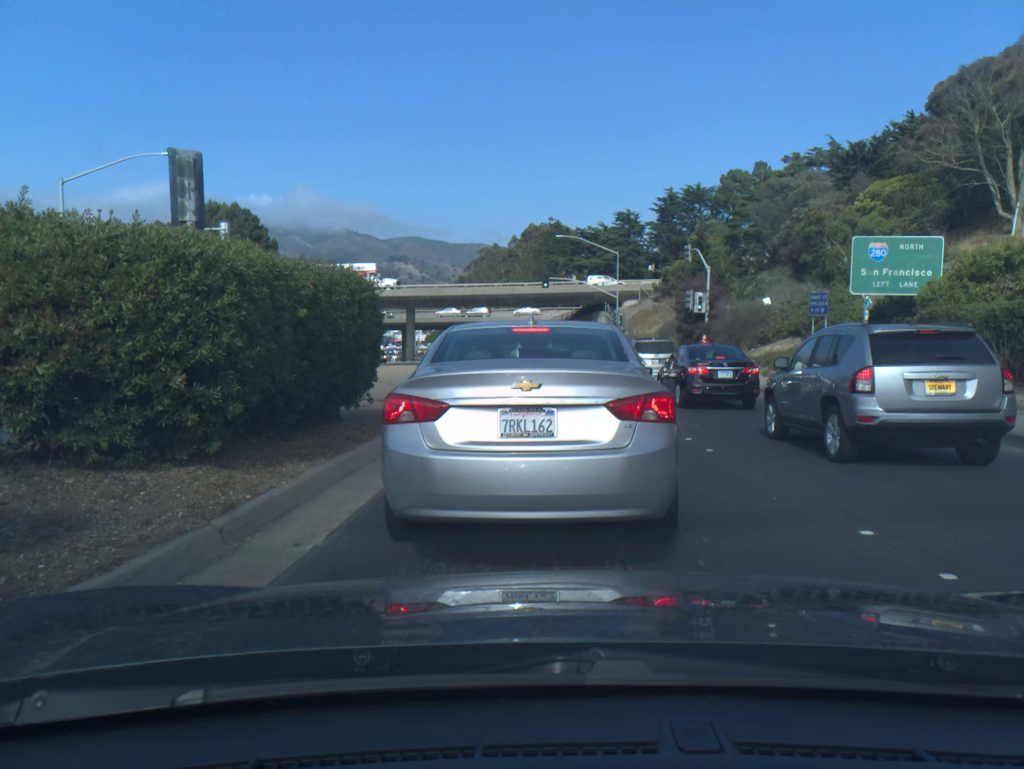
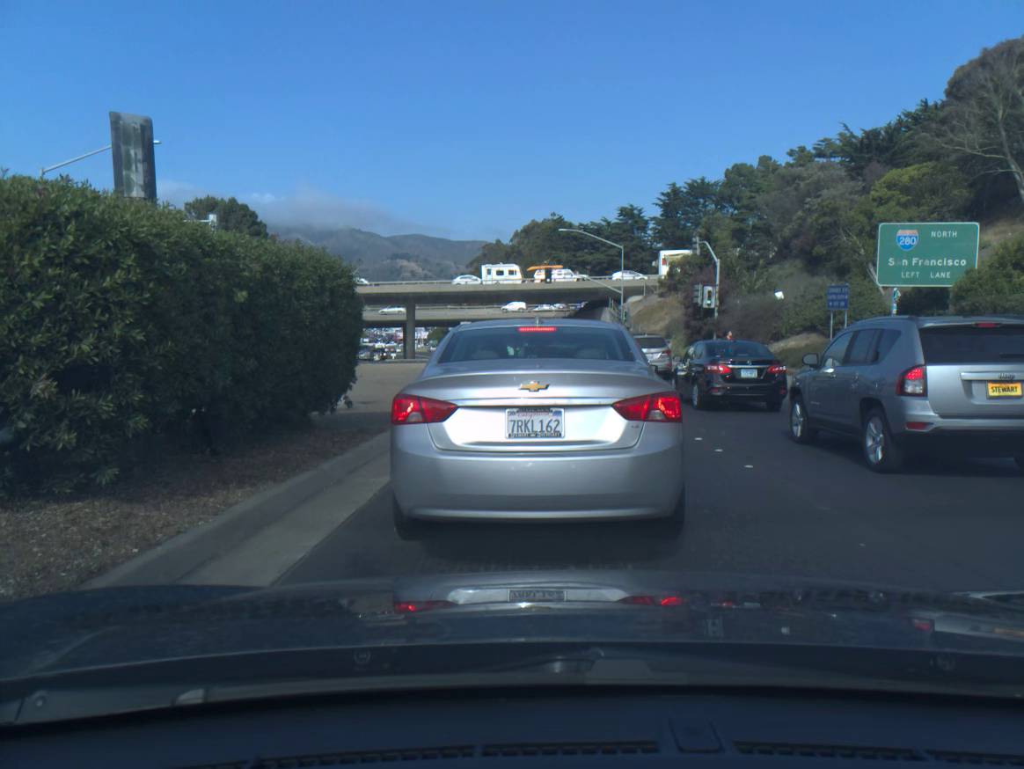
(0.0, +1.8) m; 0°
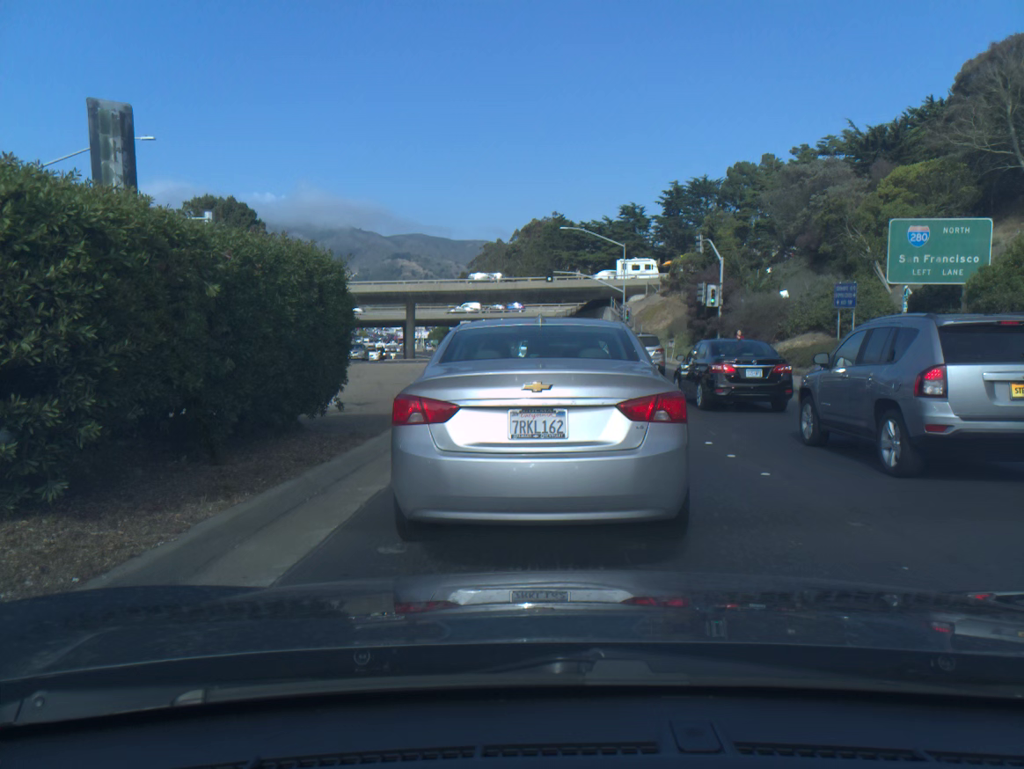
(0.0, +0.6) m; 0°
